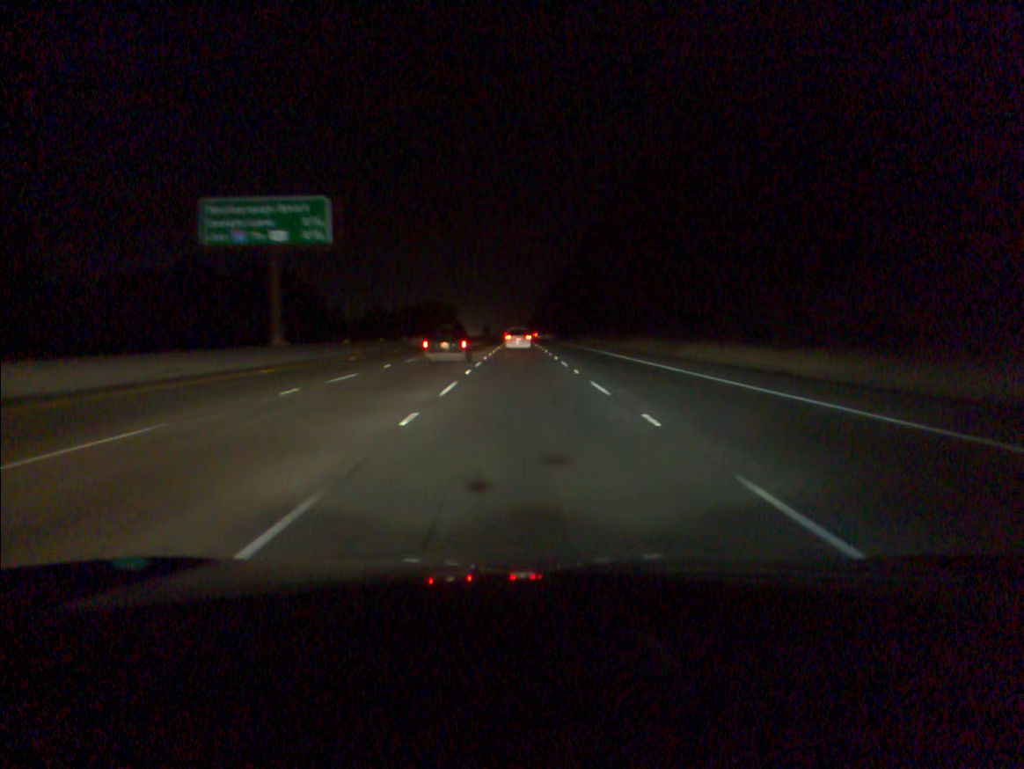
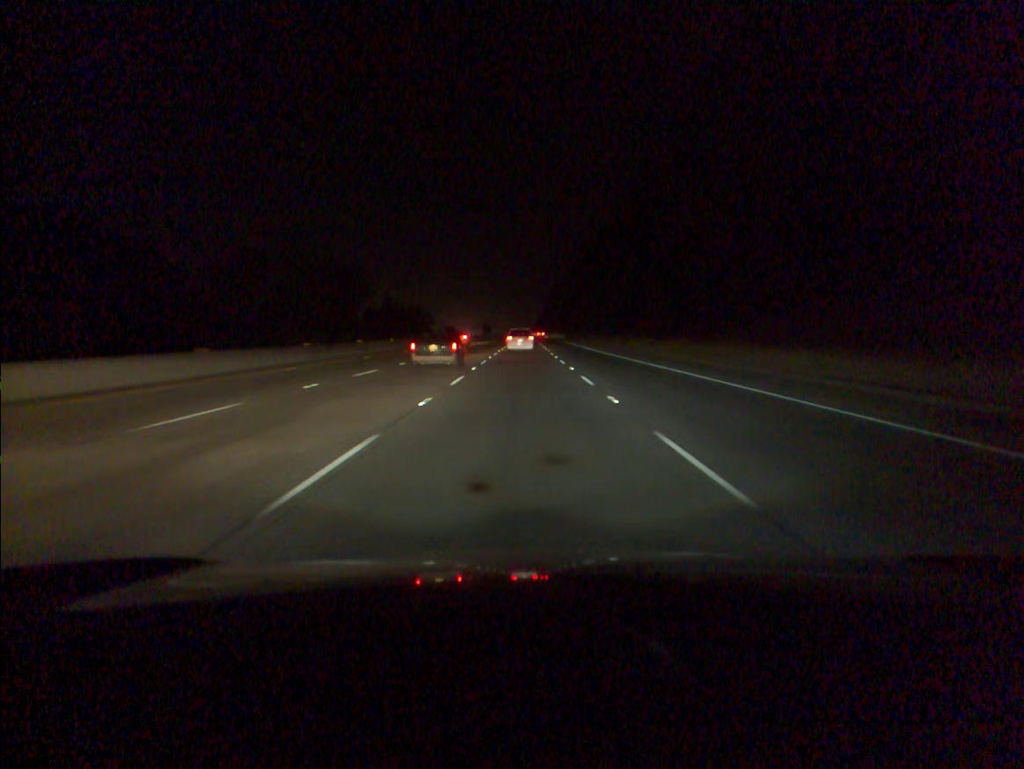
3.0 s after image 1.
(-0.5, +84.1) m; -1°
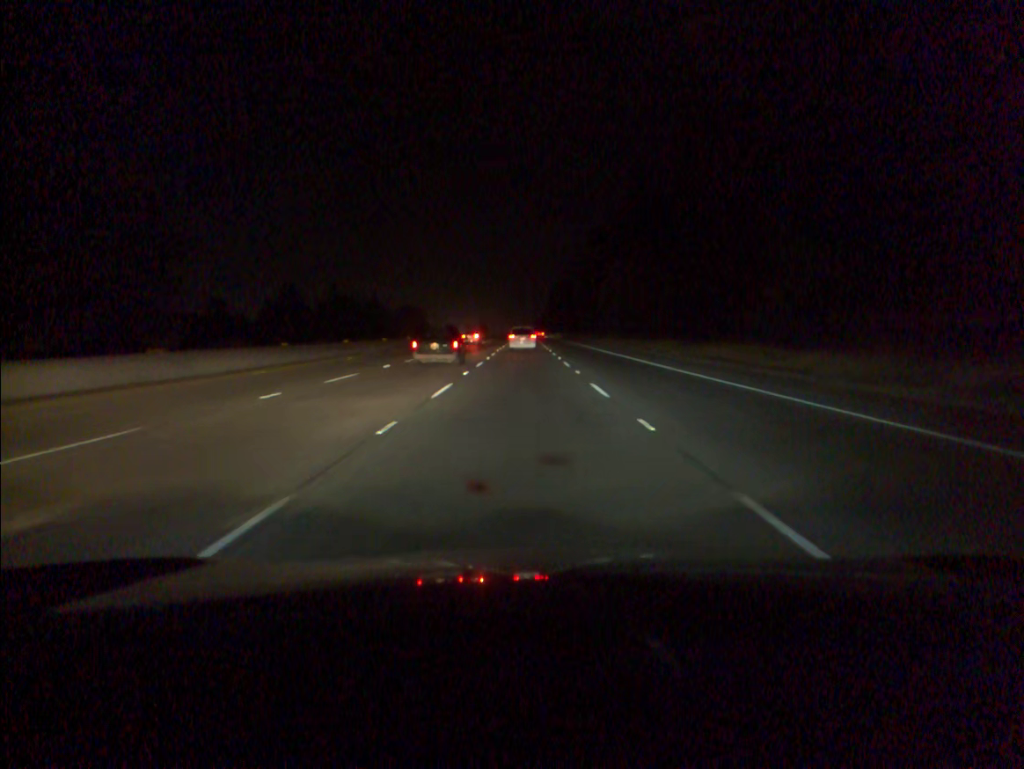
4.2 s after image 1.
(0.0, +33.3) m; 0°
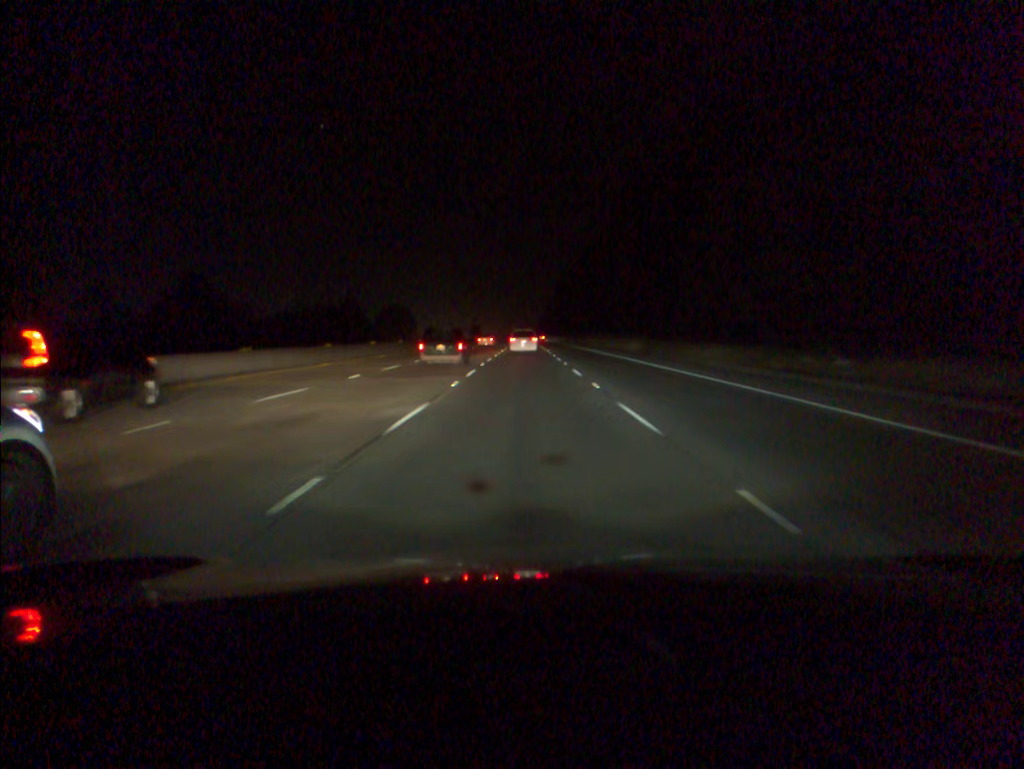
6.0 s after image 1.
(0.0, +49.7) m; 0°
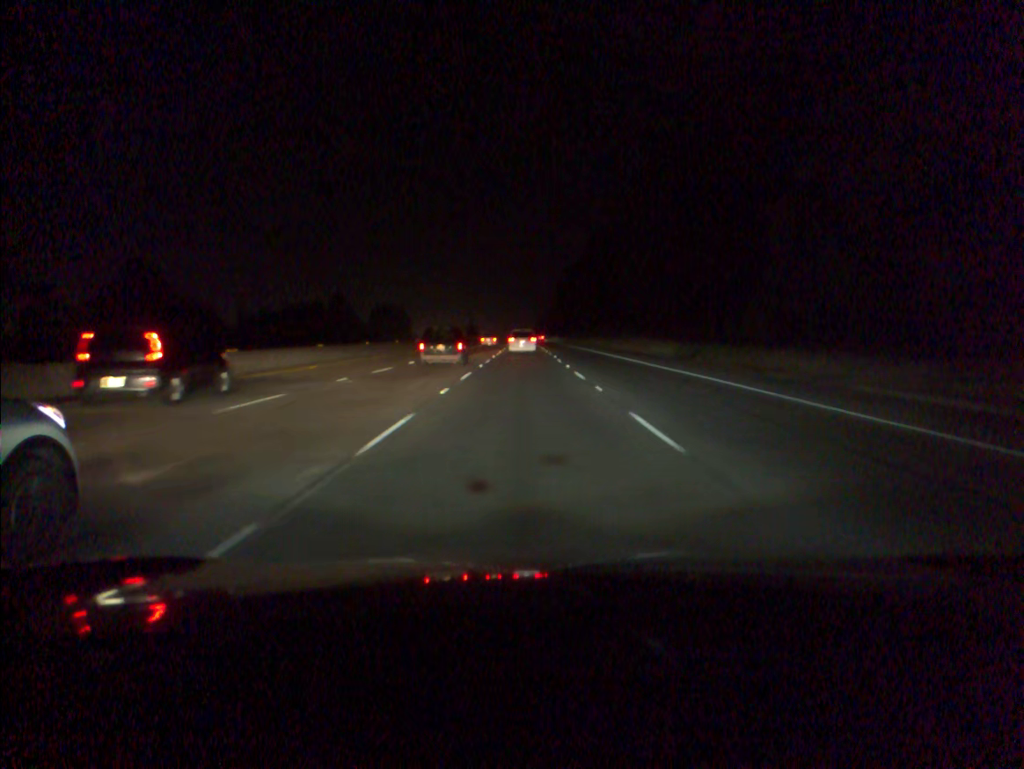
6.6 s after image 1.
(0.0, +16.5) m; 0°
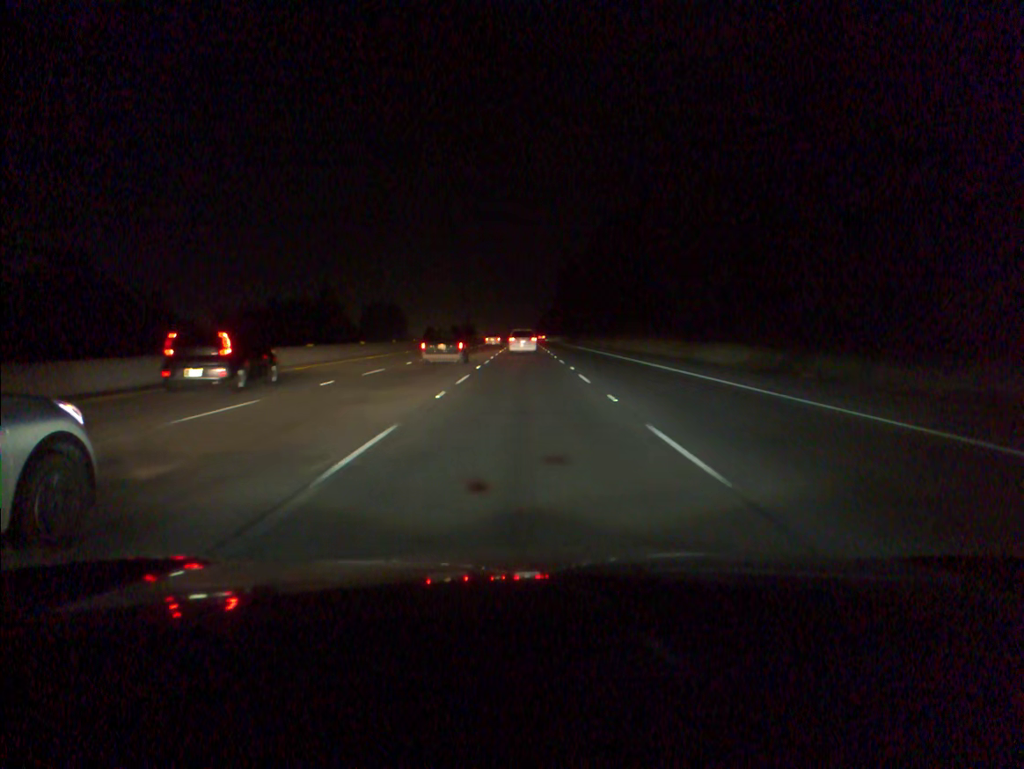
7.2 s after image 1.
(0.0, +16.4) m; 0°
